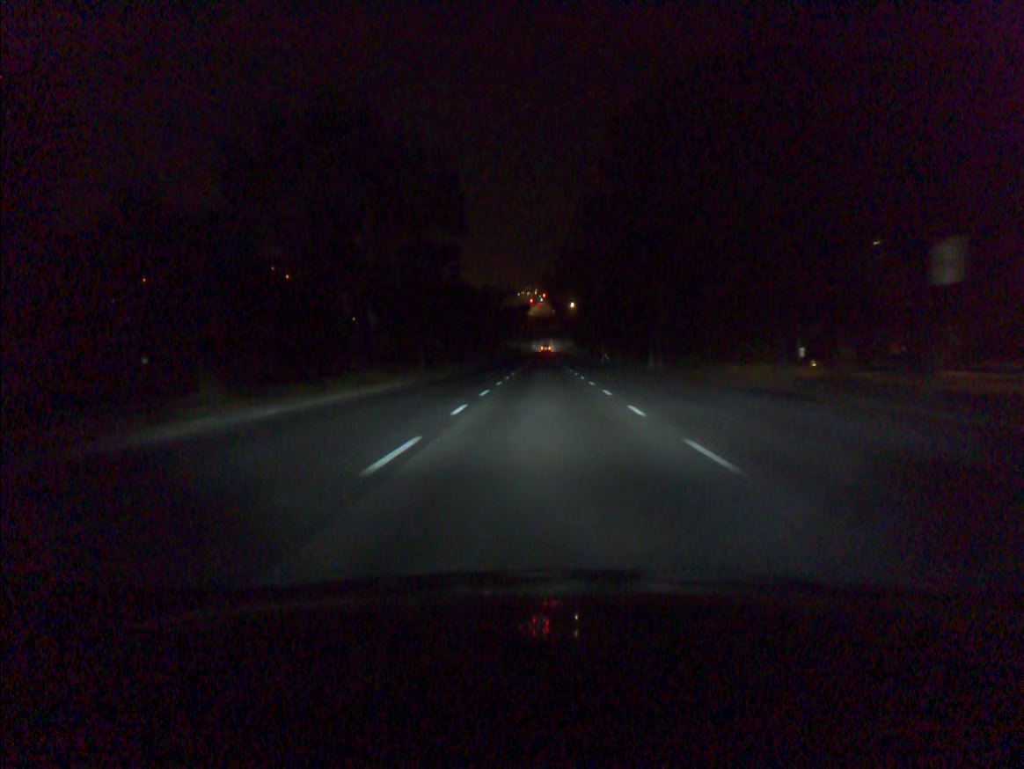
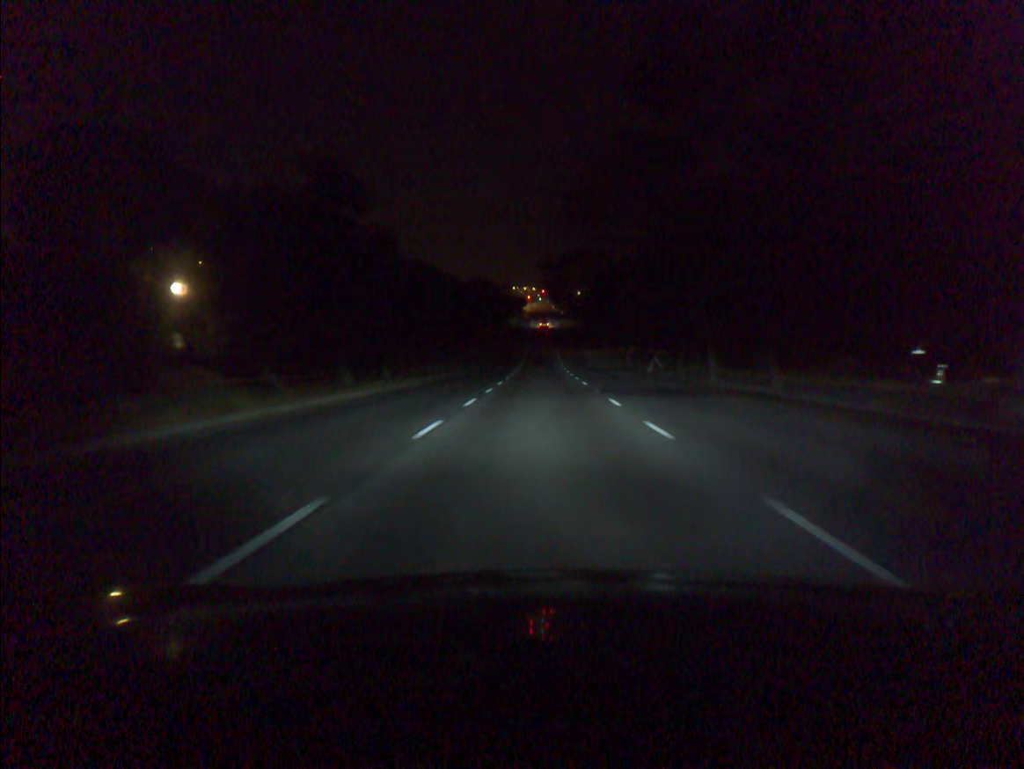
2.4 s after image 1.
(+0.1, +47.4) m; 0°
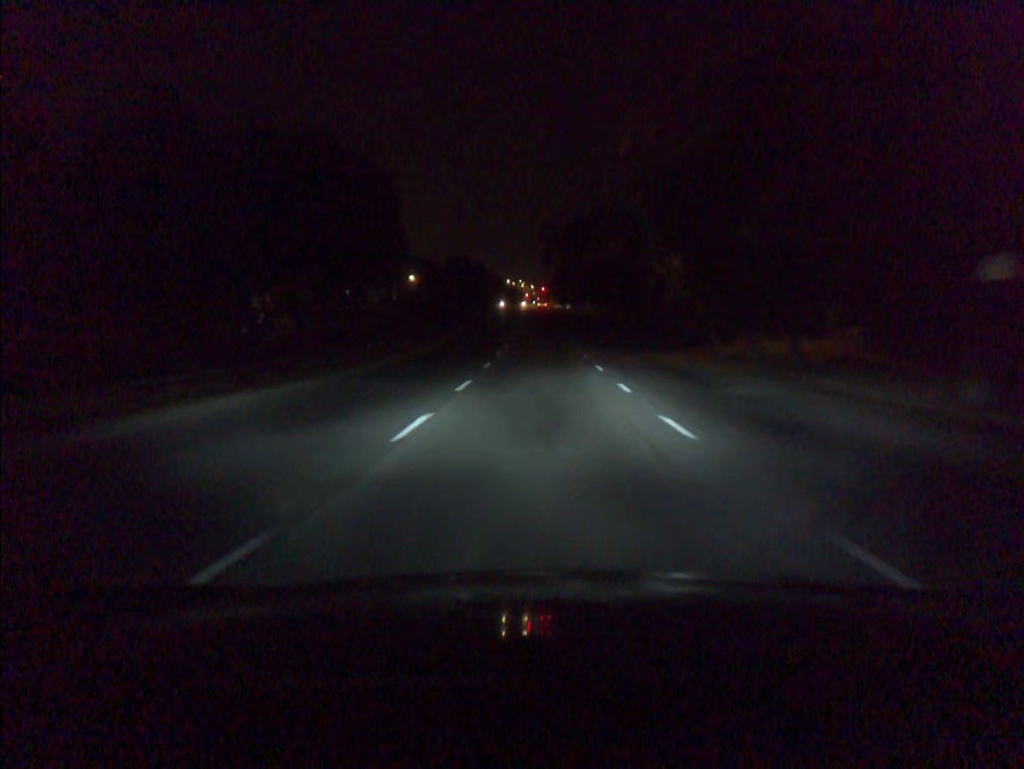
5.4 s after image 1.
(-0.2, +59.4) m; 0°
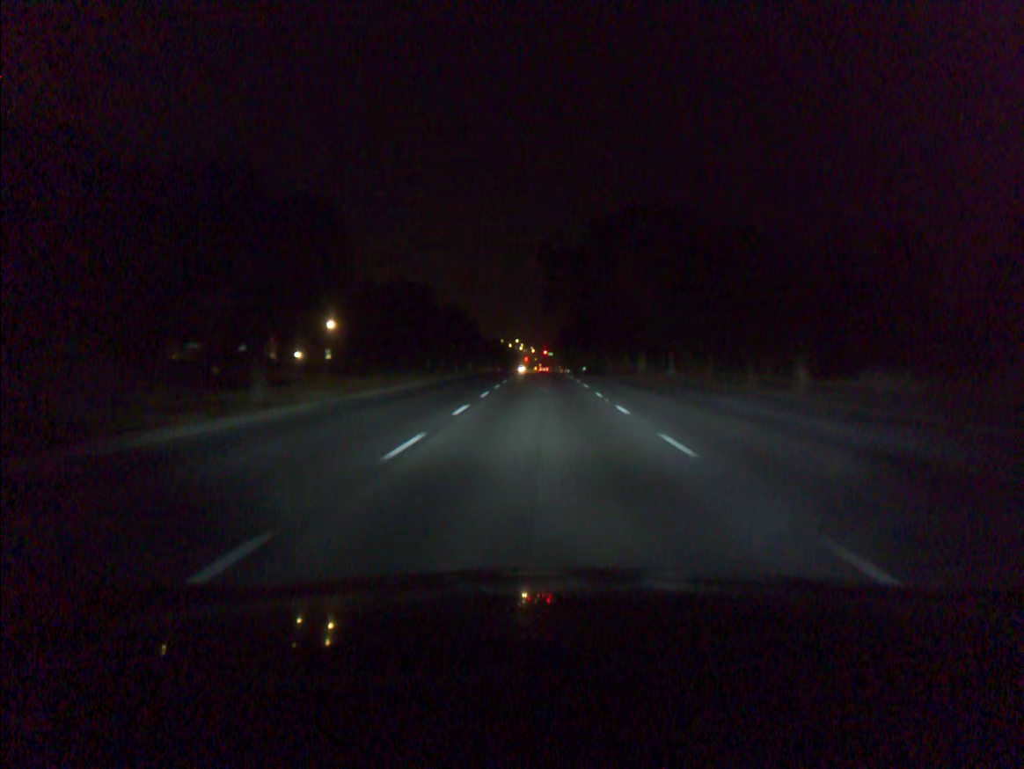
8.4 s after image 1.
(+0.1, +57.9) m; 0°
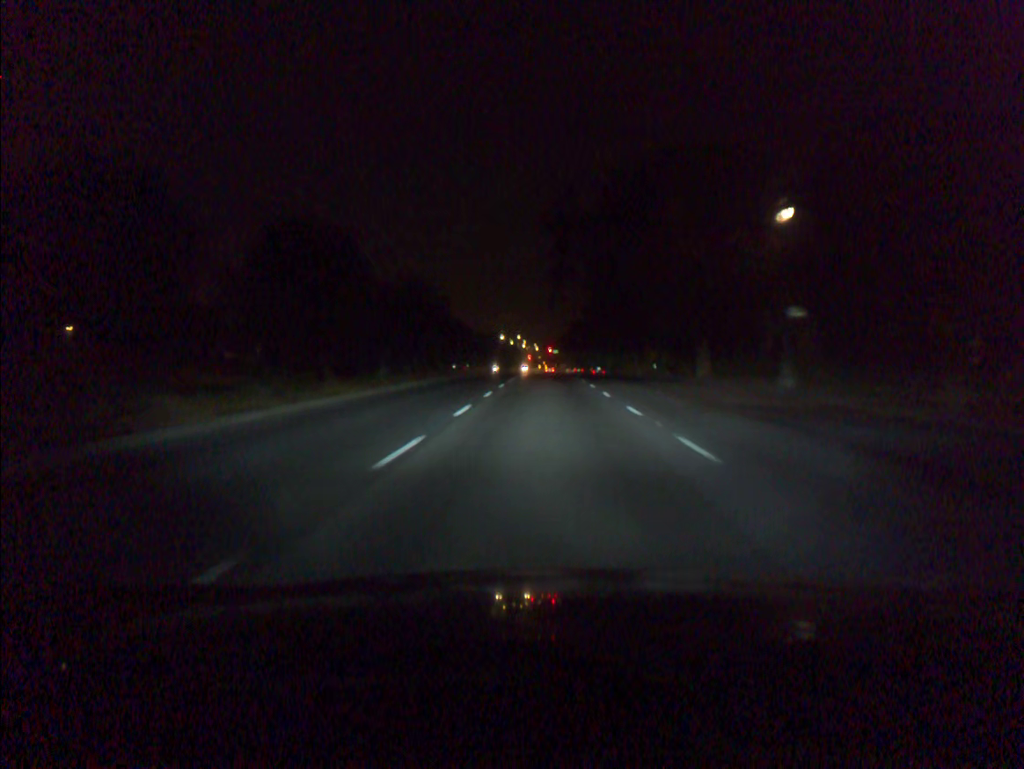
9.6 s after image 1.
(0.0, +22.5) m; 0°
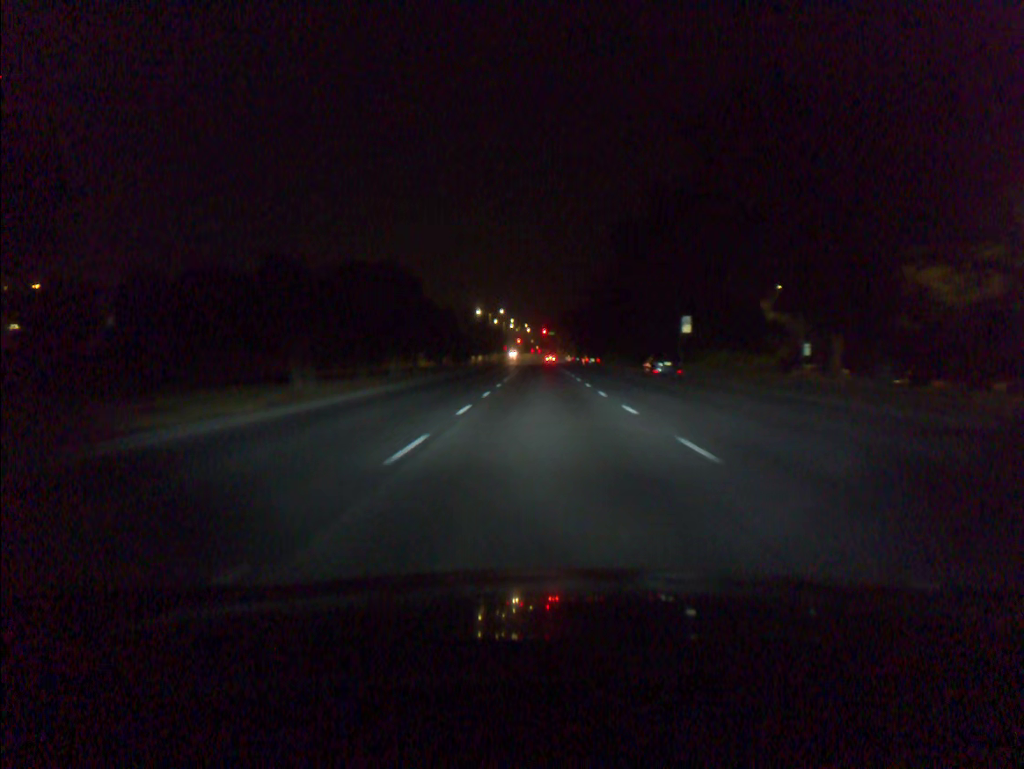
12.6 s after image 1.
(+0.2, +57.0) m; +1°
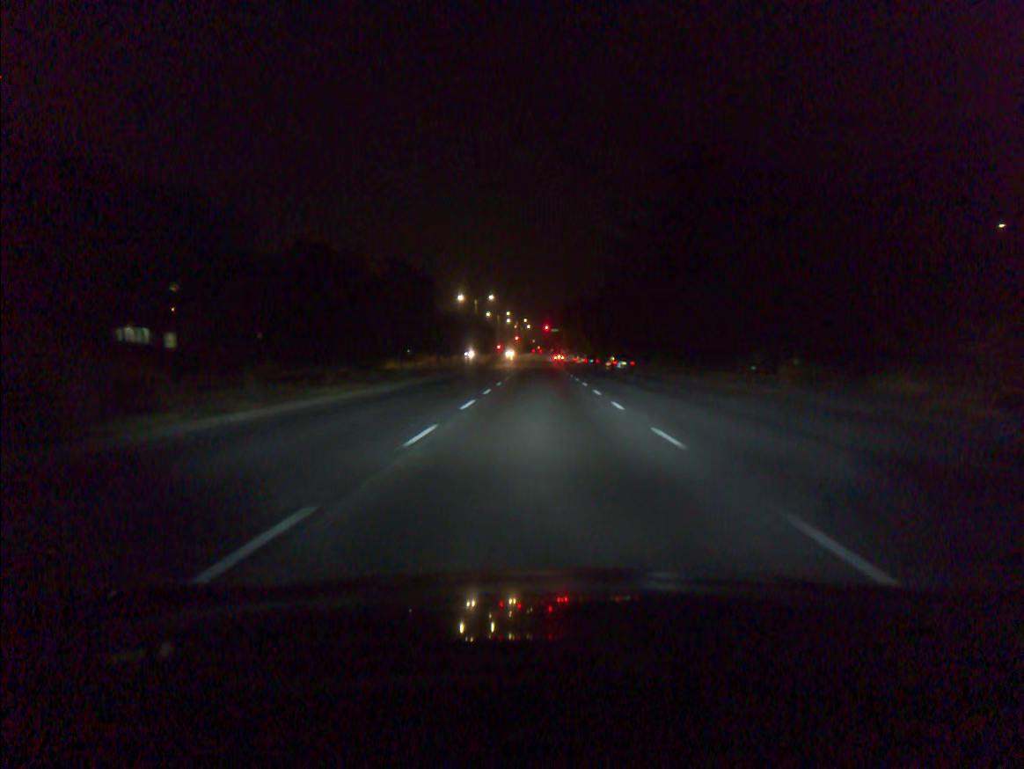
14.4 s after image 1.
(0.0, +34.8) m; 0°
